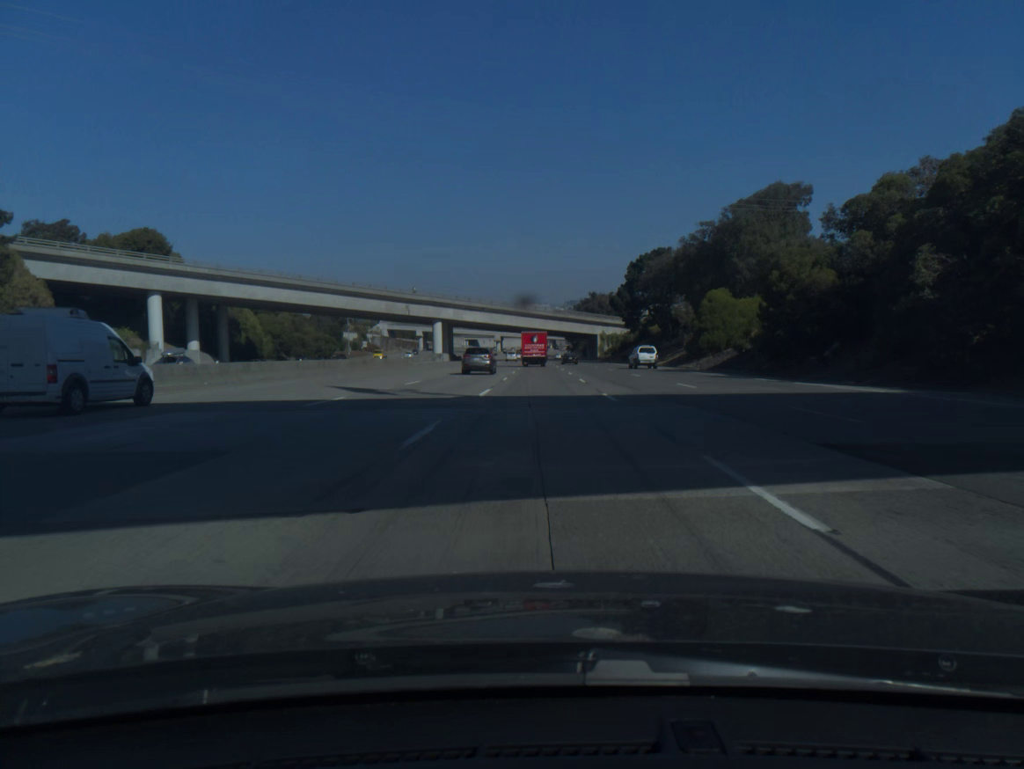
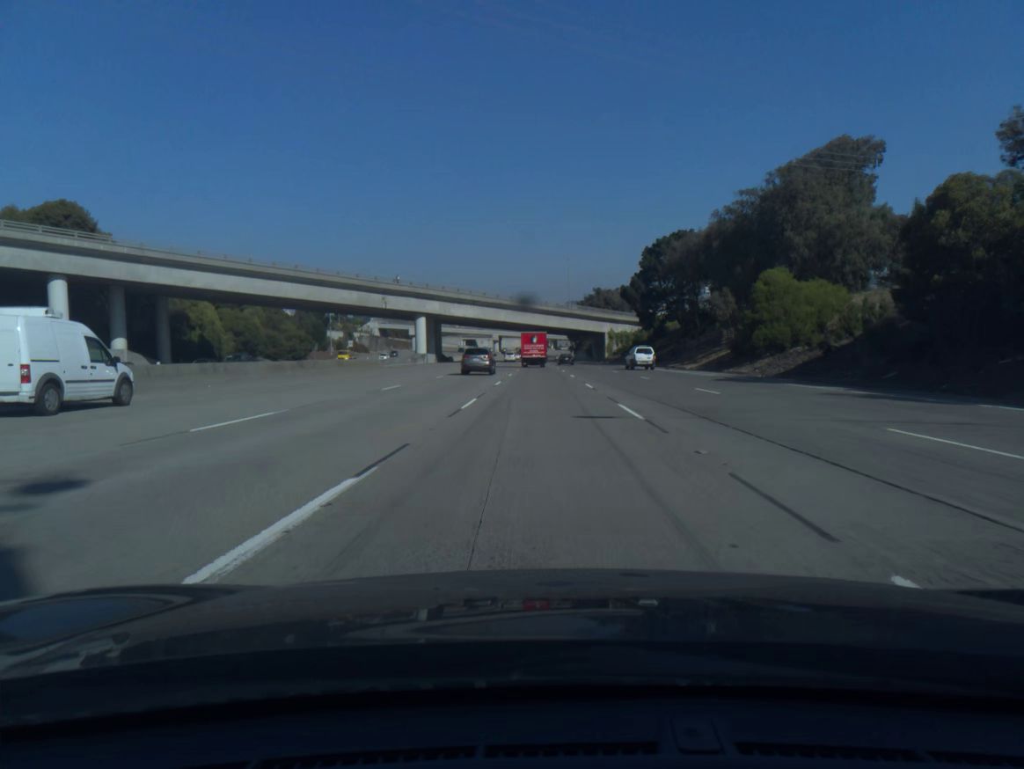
(0.0, +19.6) m; 0°
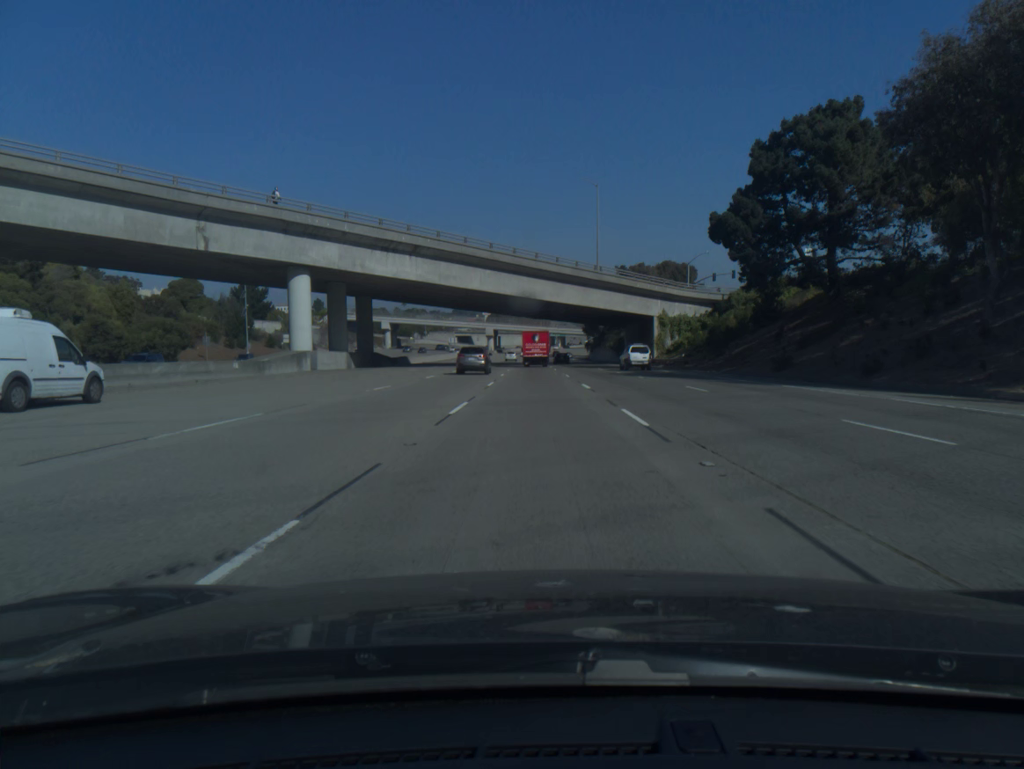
(-0.2, +58.6) m; 0°
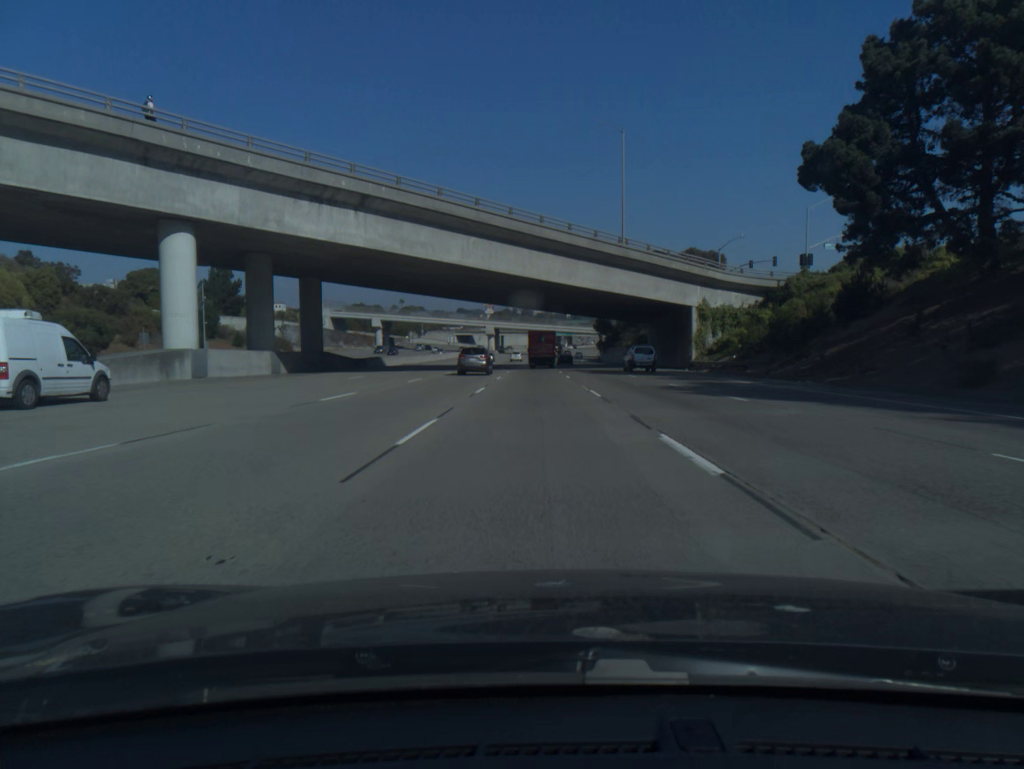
(-0.1, +19.5) m; 0°
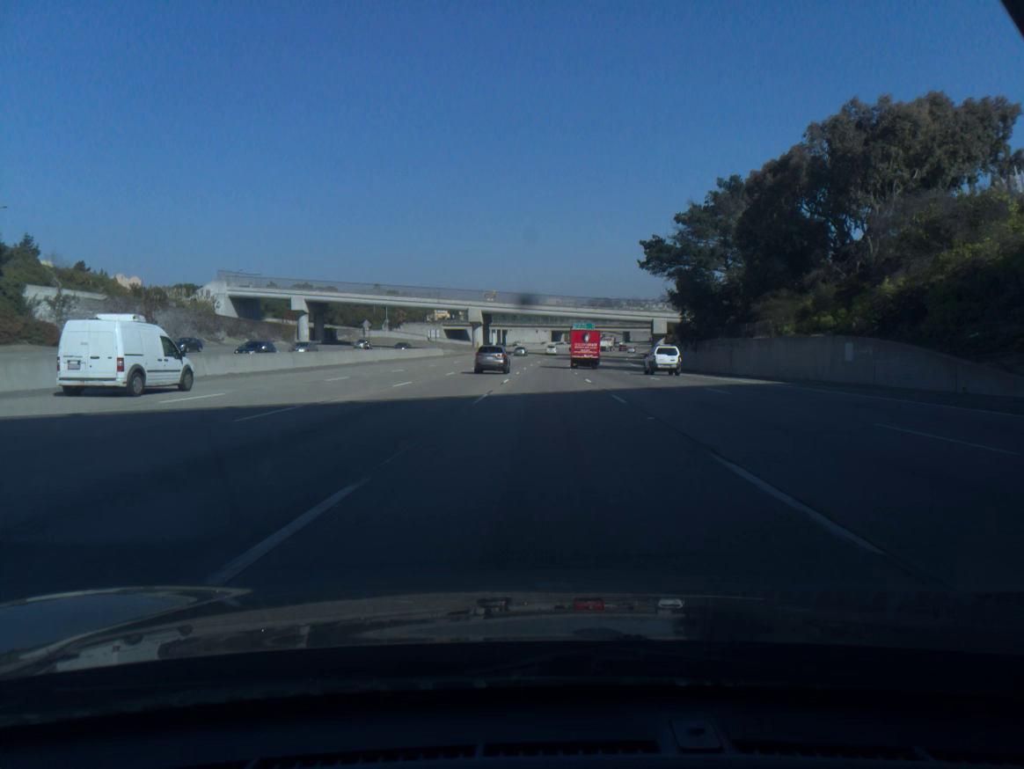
(-0.9, +77.5) m; -1°
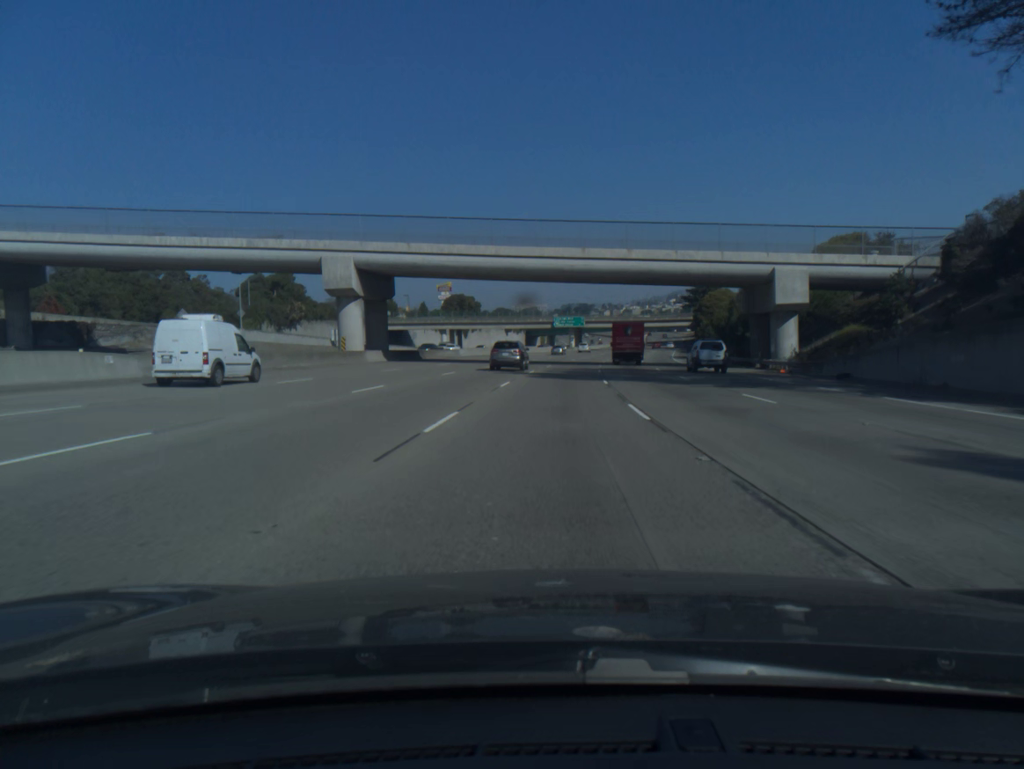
(+1.0, +77.8) m; +2°
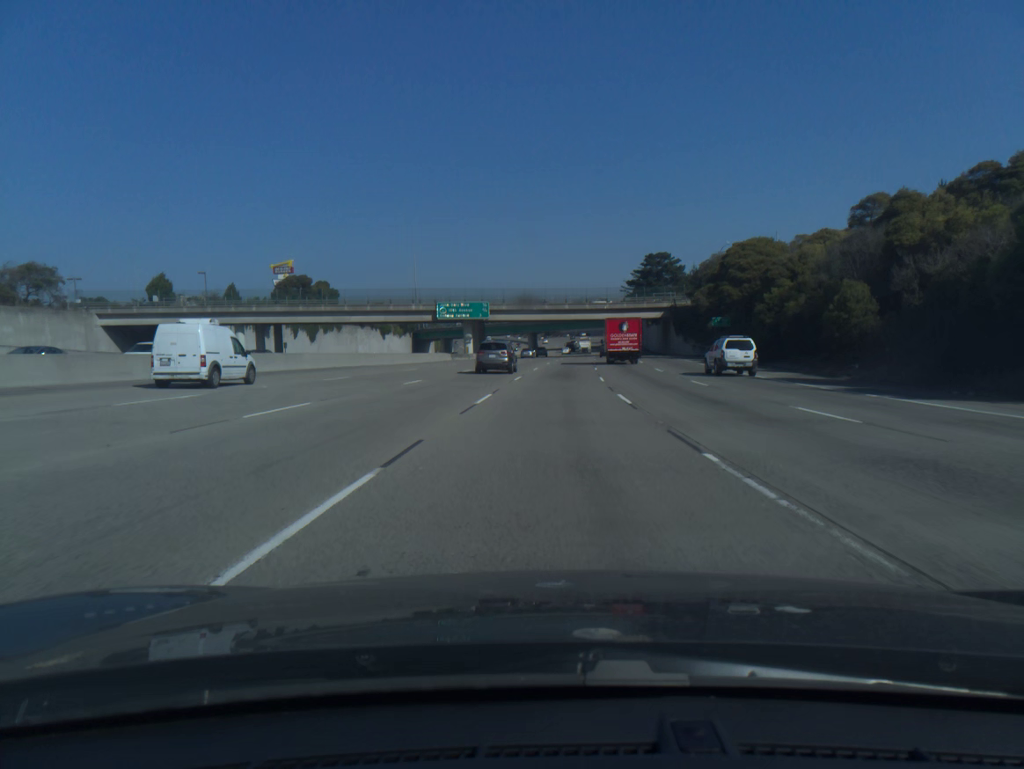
(+4.3, +78.7) m; +7°
